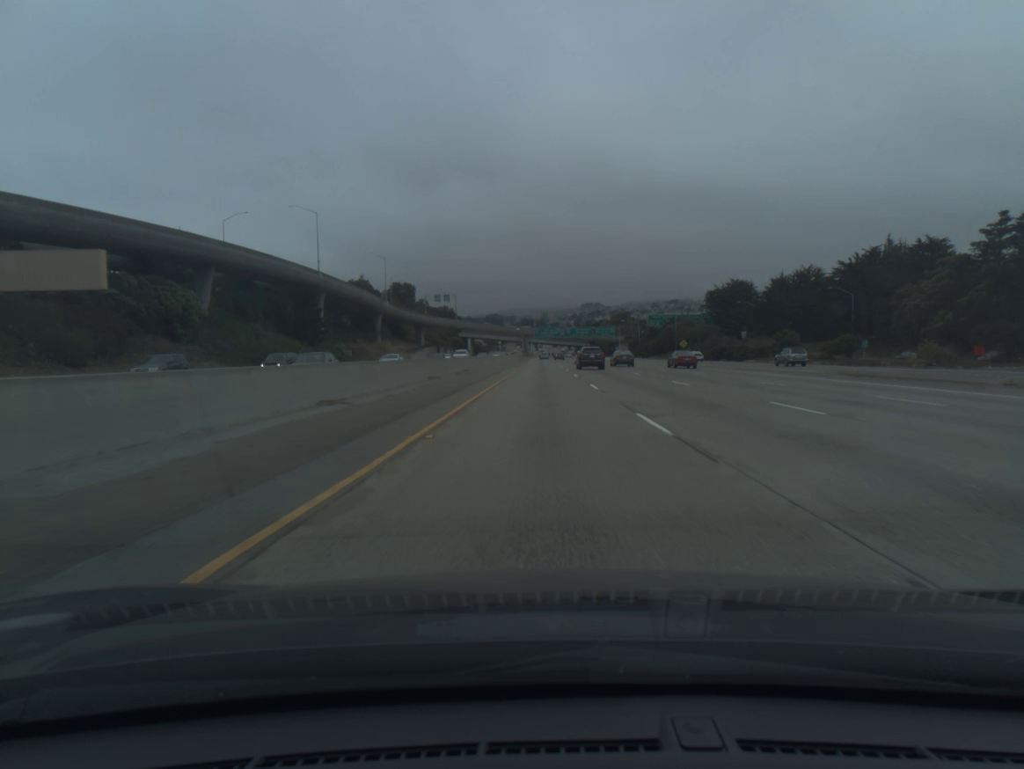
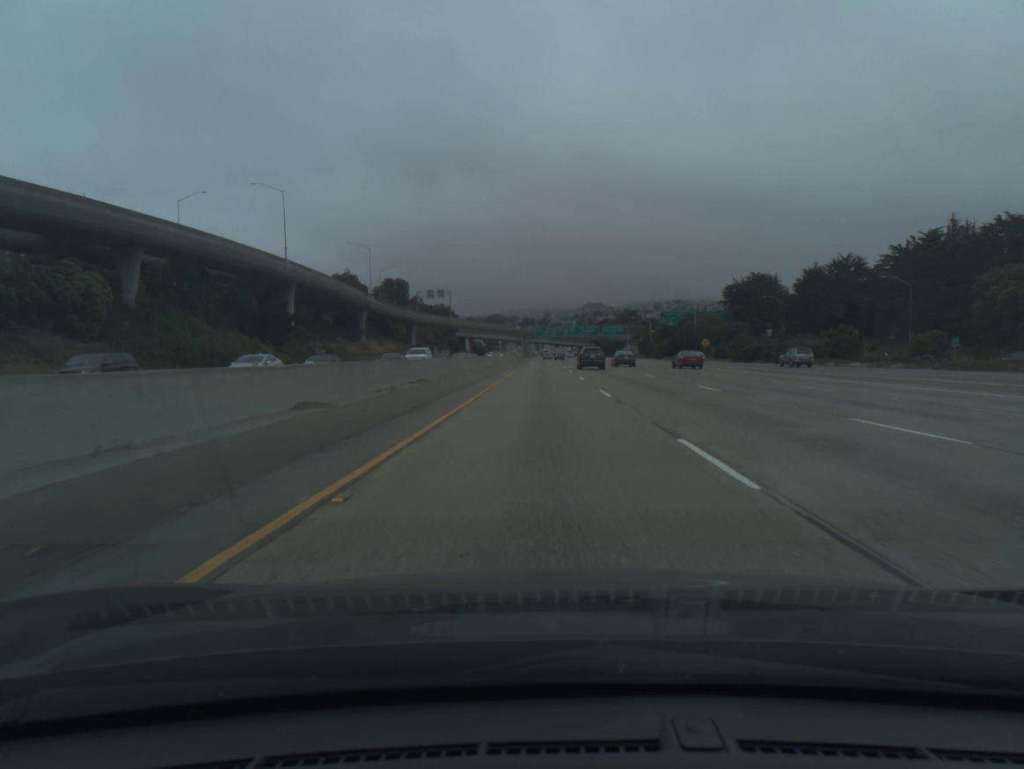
(0.0, +19.6) m; 0°
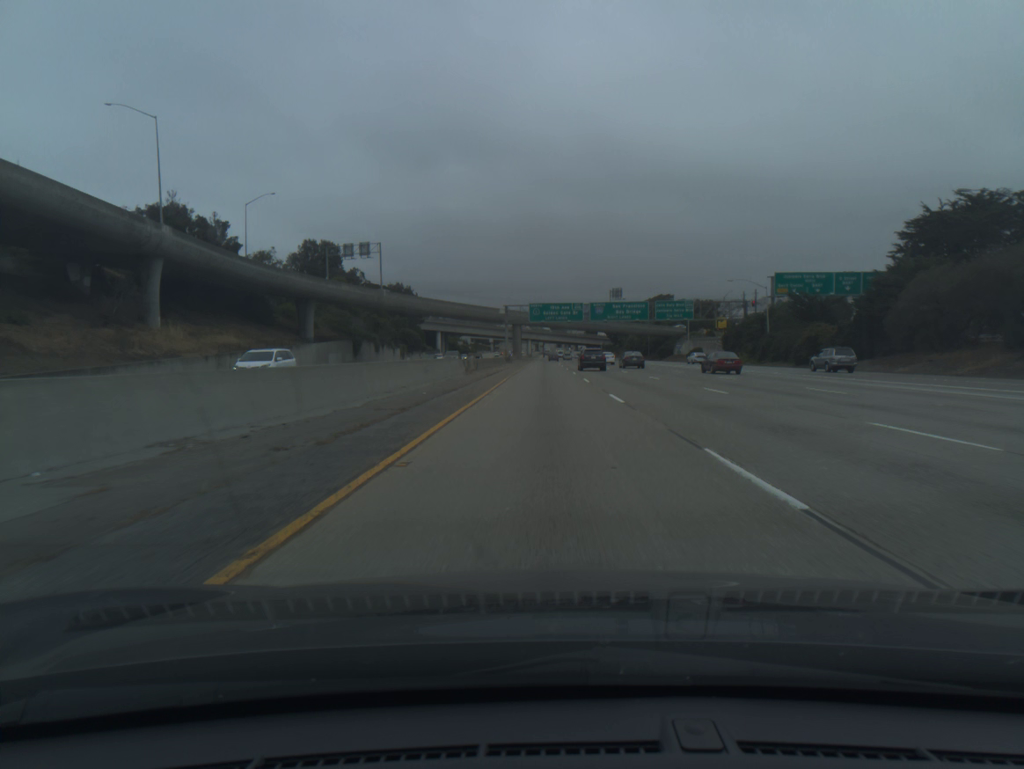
(-0.2, +100.1) m; 0°
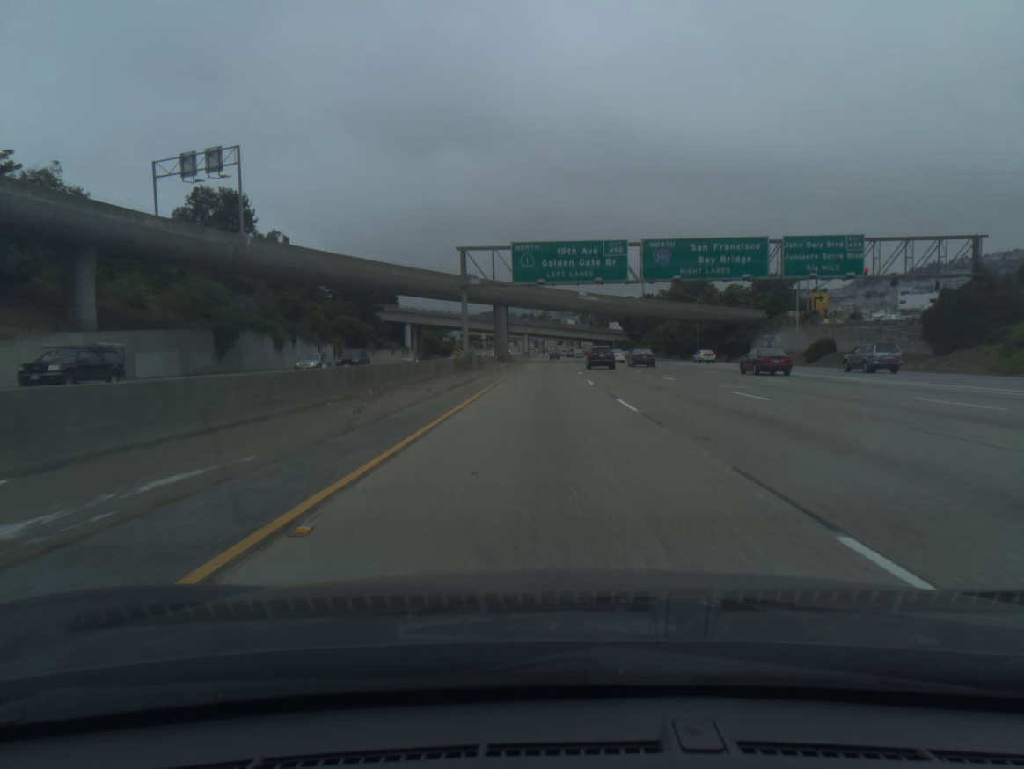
(+0.1, +61.6) m; 0°
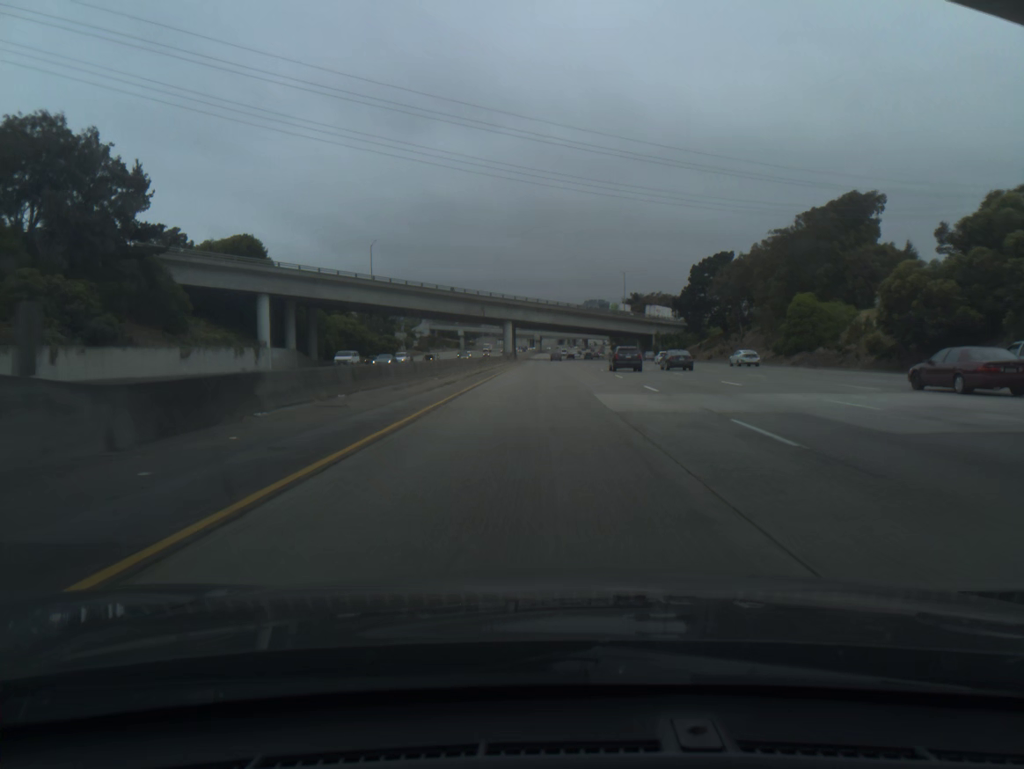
(+0.4, +104.9) m; 0°
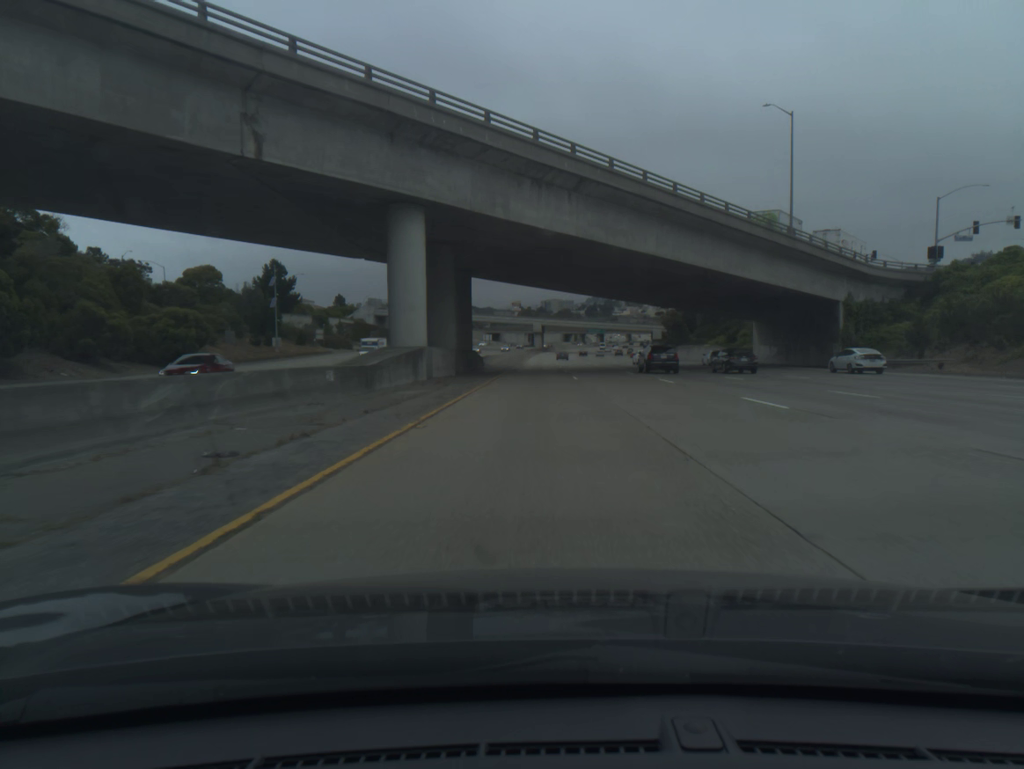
(-1.0, +107.0) m; 0°
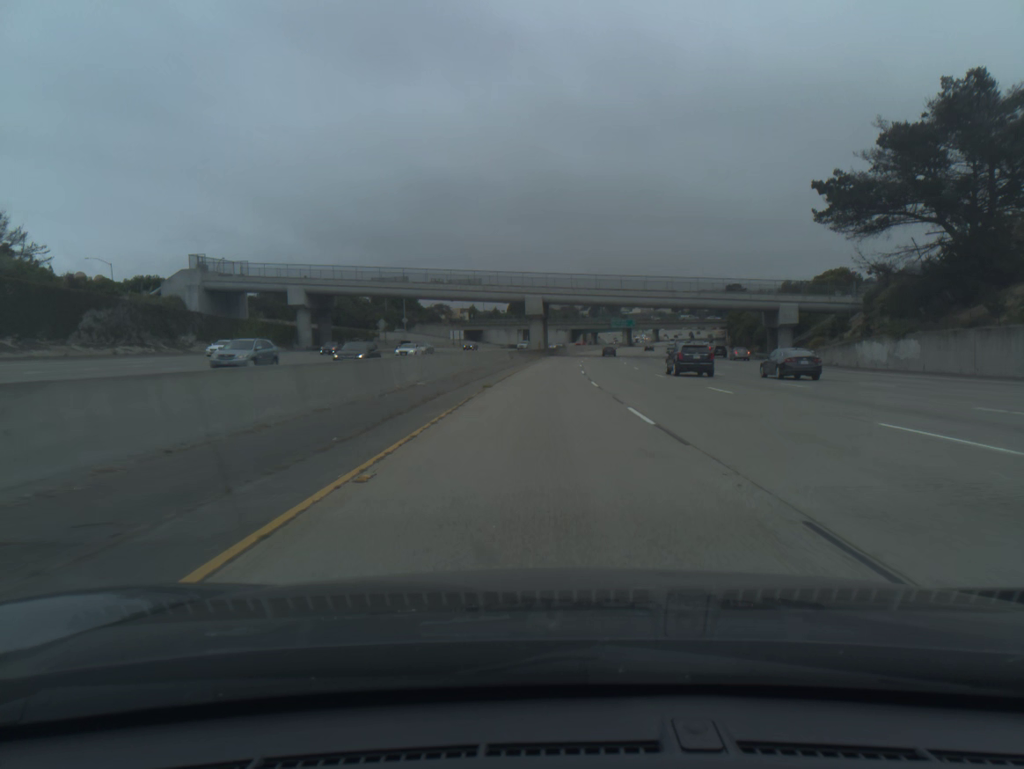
(-0.4, +107.2) m; 0°
